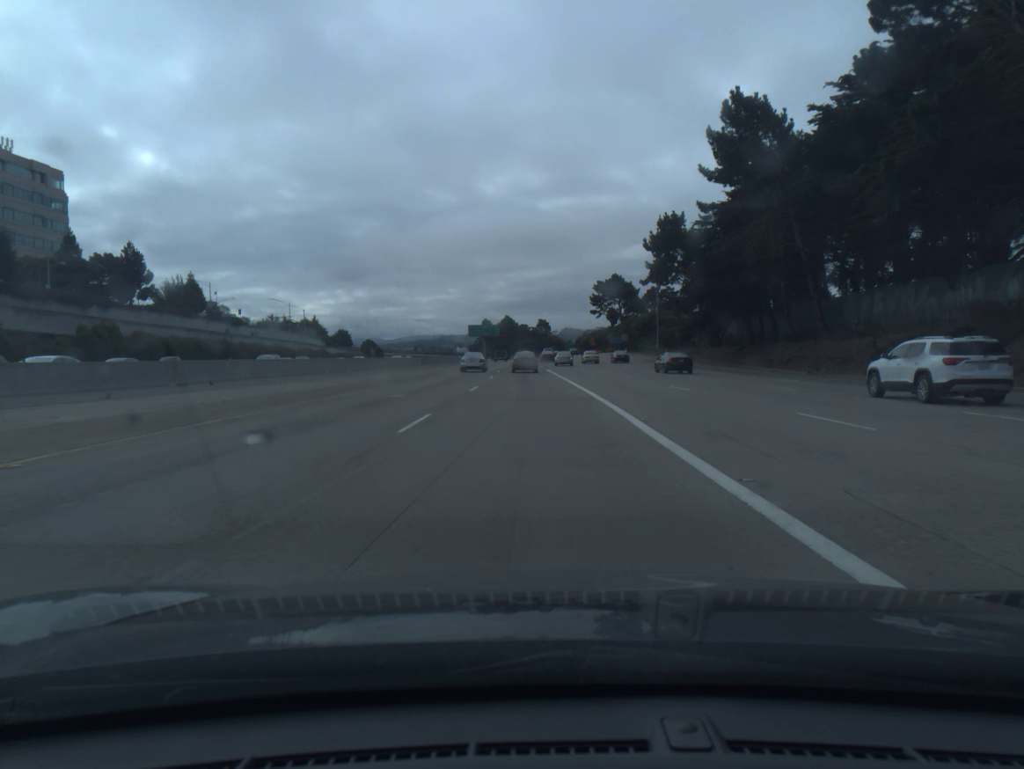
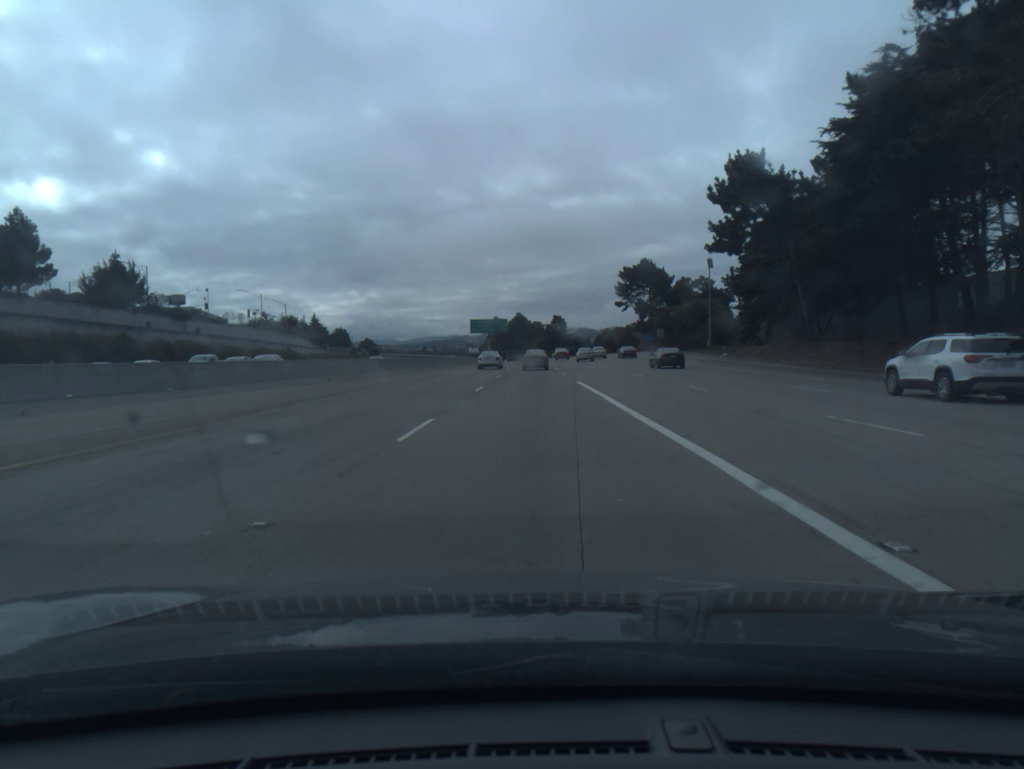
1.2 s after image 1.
(-0.3, +30.6) m; -1°
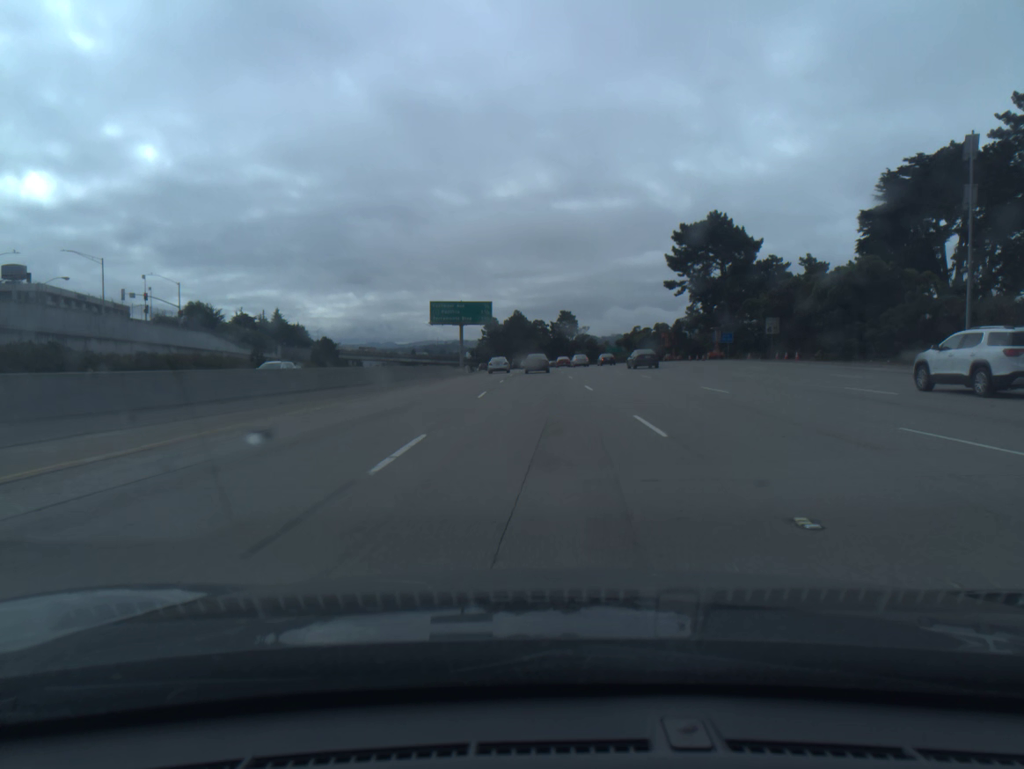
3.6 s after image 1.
(-0.3, +61.5) m; 0°
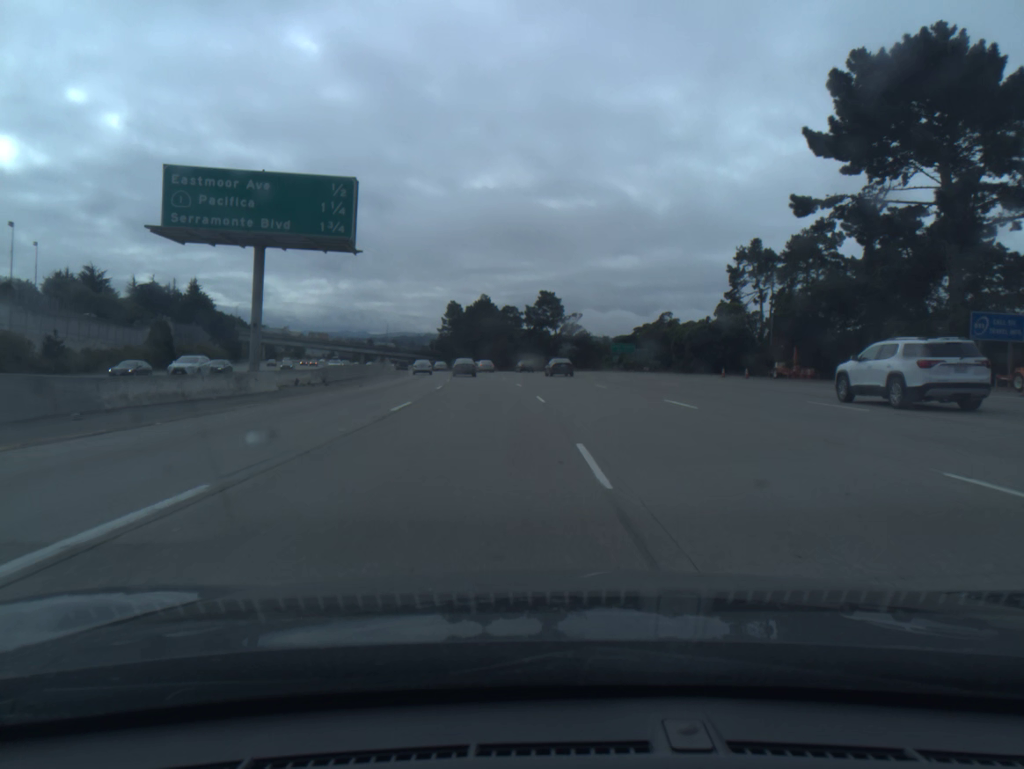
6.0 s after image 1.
(+1.4, +62.6) m; +2°
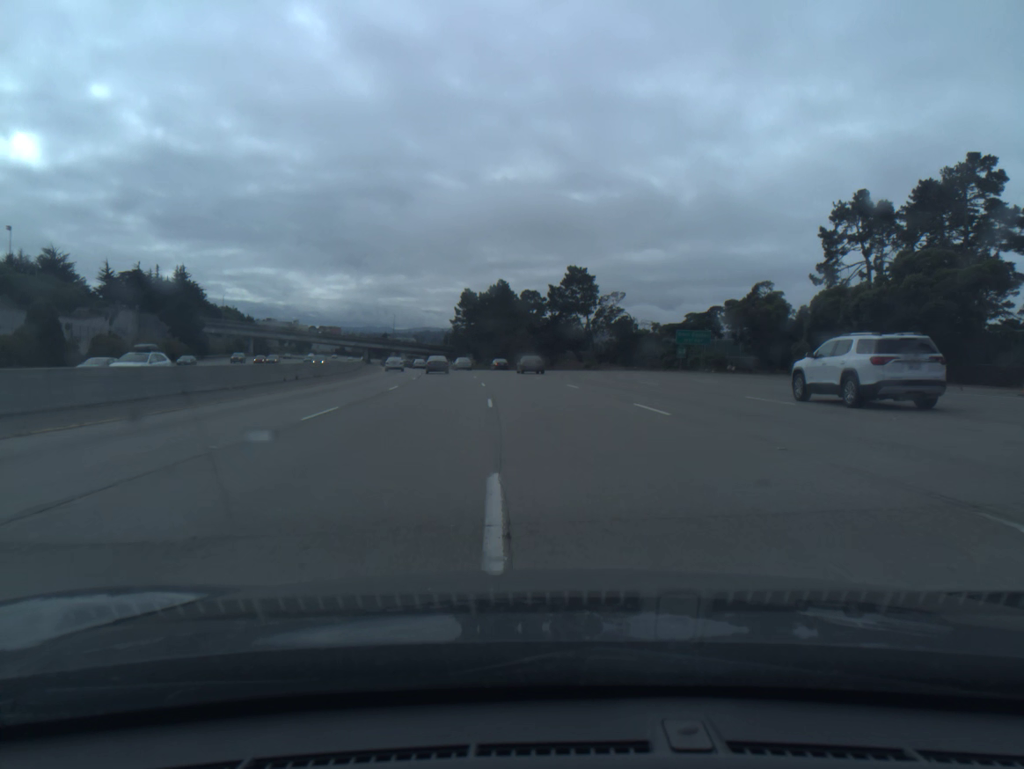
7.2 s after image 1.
(-0.2, +32.2) m; -2°
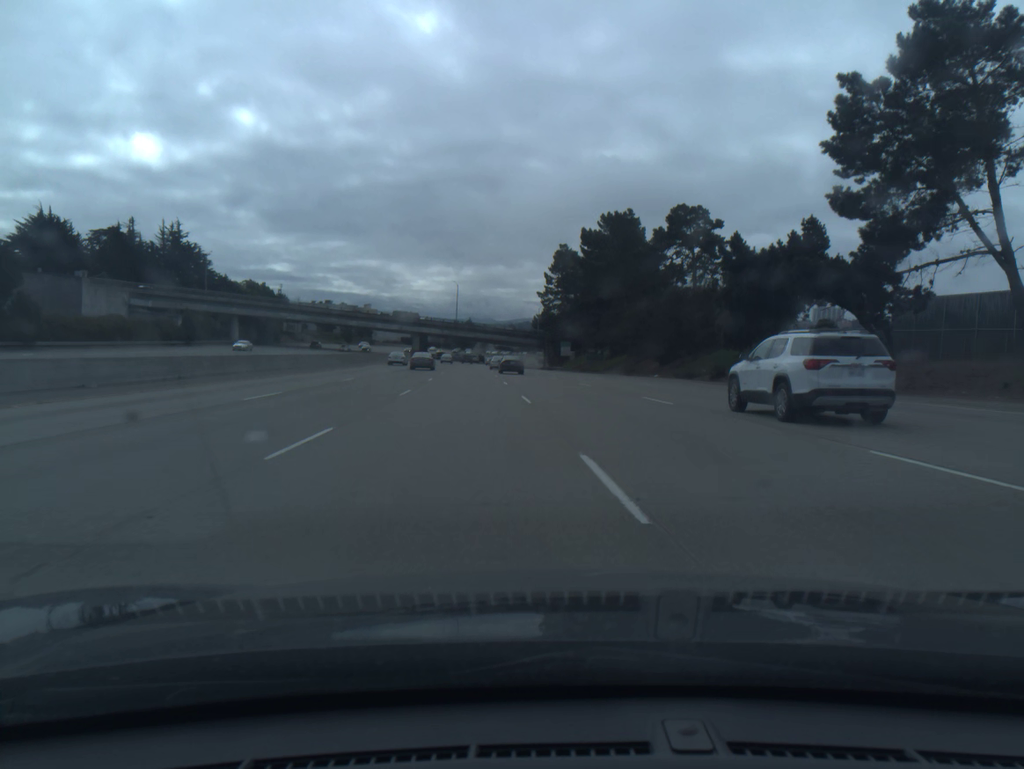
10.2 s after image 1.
(-5.9, +83.0) m; -7°
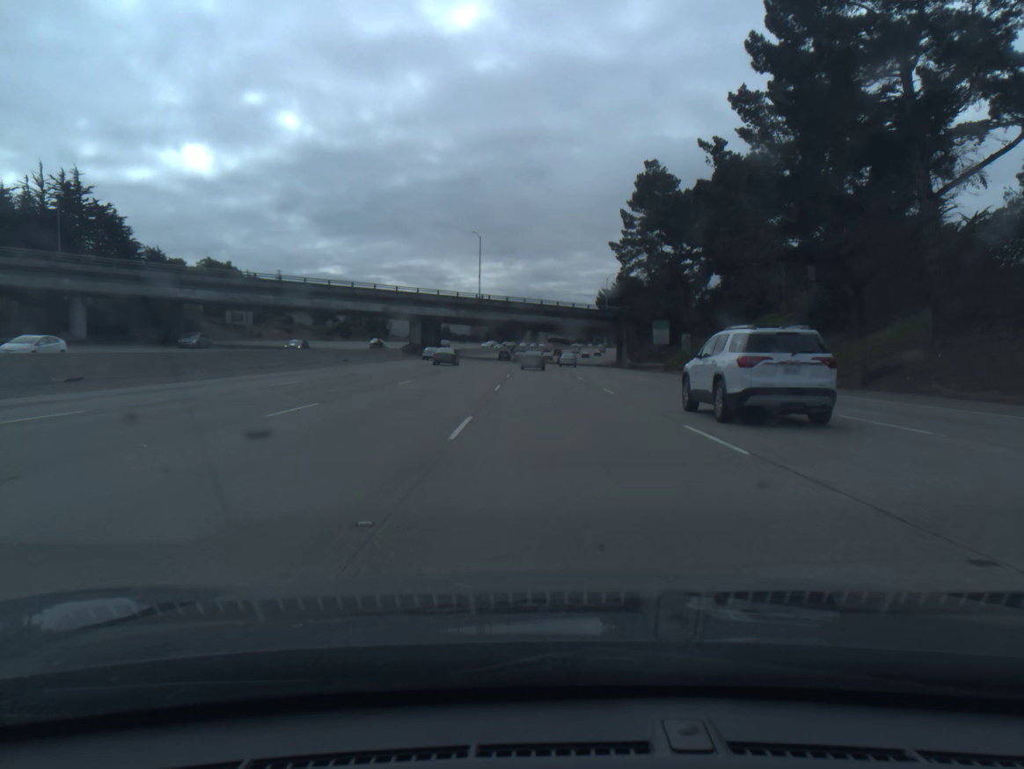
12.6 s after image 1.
(-2.6, +67.7) m; -4°
